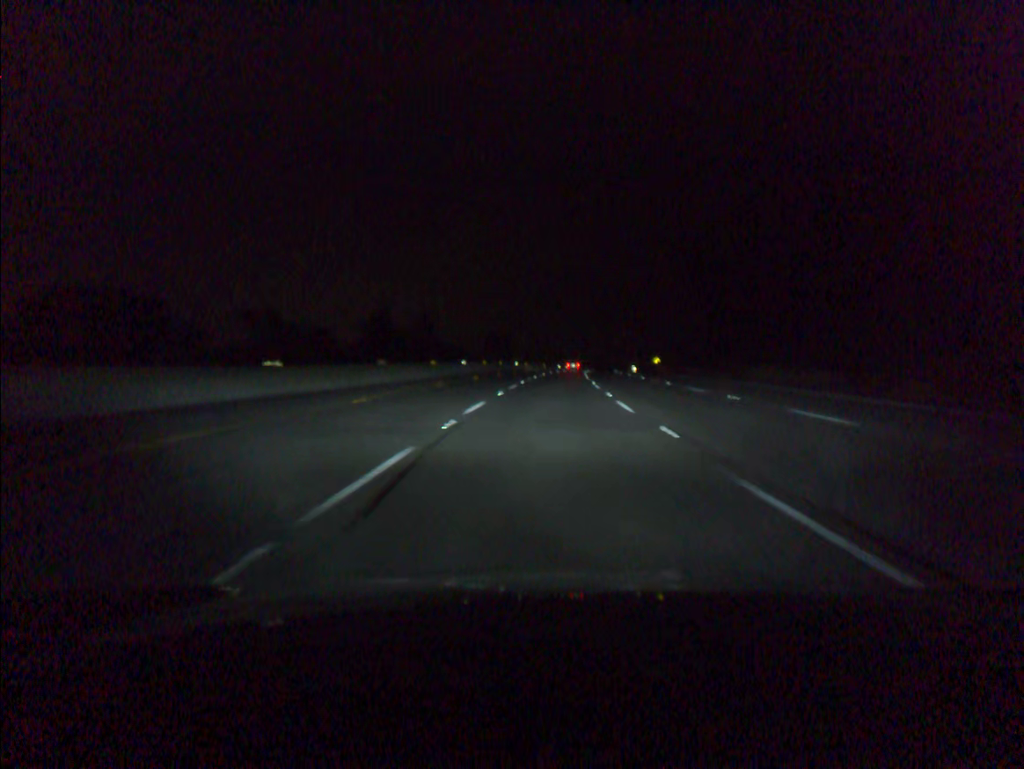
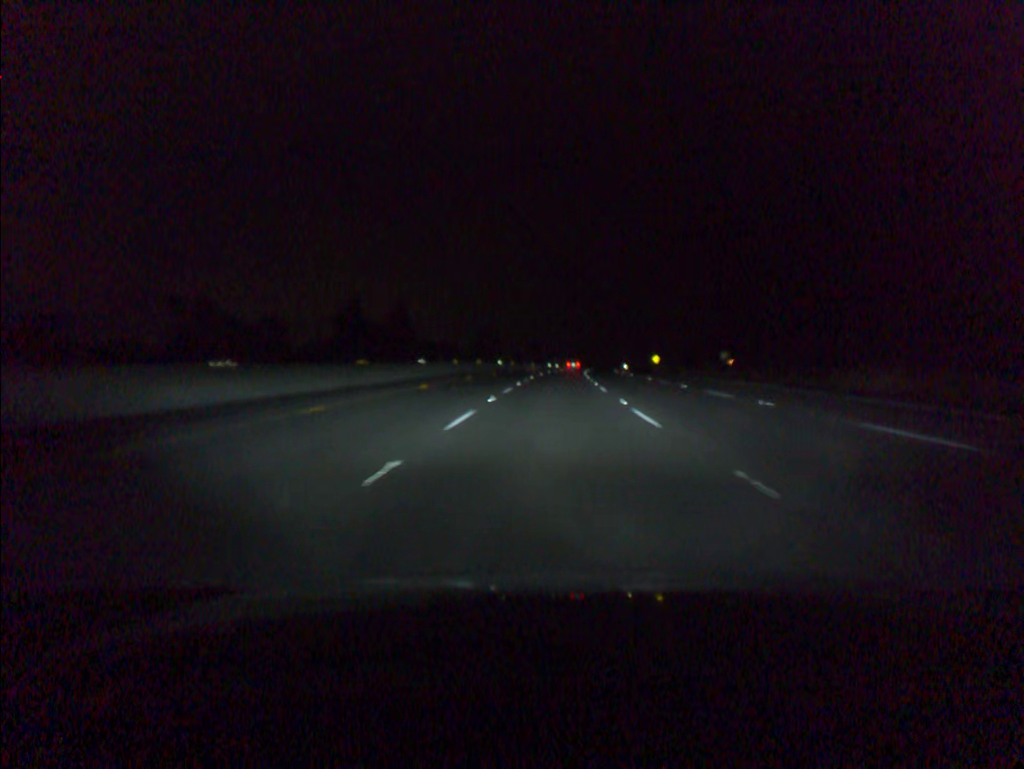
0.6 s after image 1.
(+0.1, +18.4) m; +1°
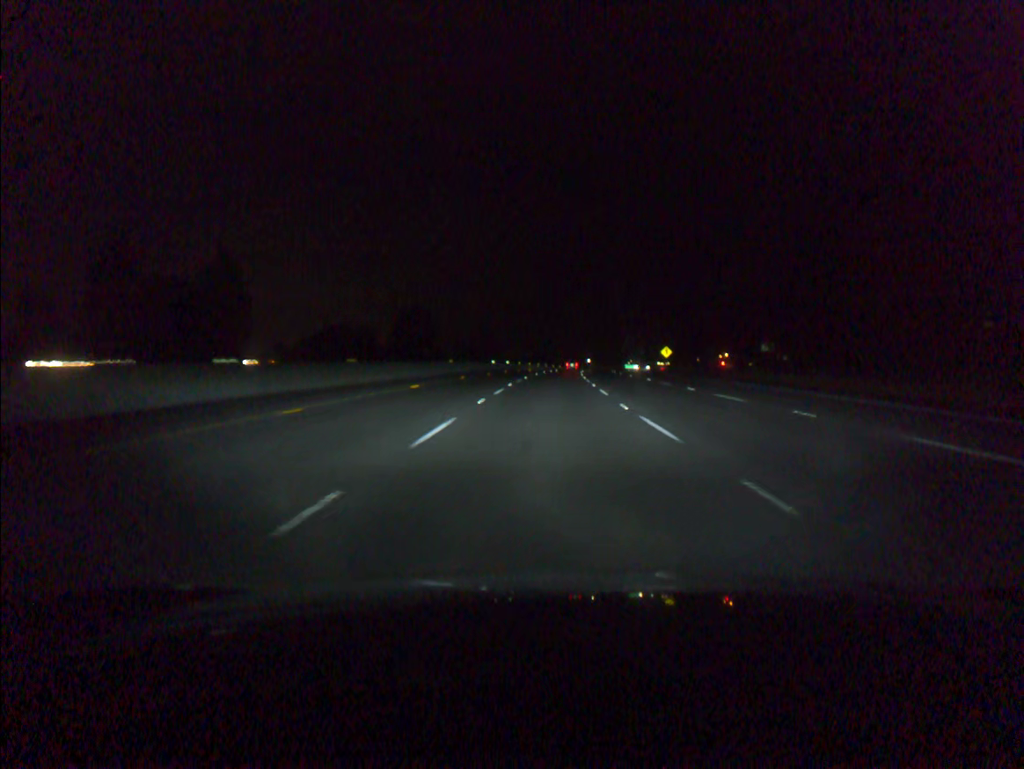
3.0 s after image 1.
(+2.2, +73.7) m; +3°
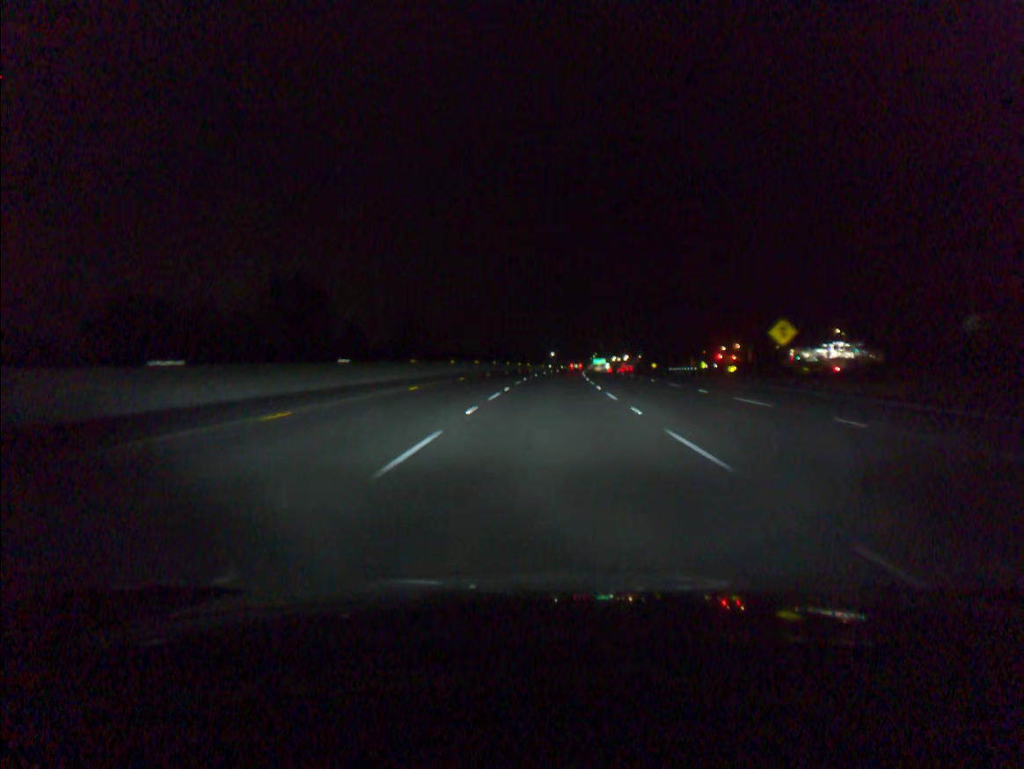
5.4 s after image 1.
(+1.8, +73.9) m; +3°
